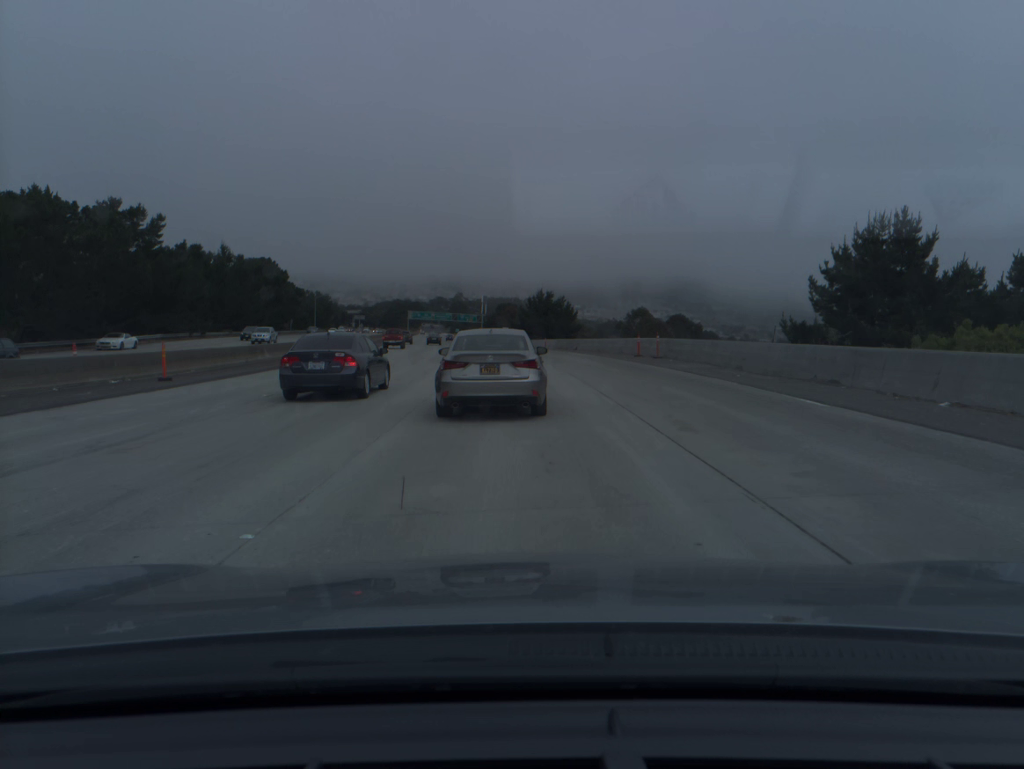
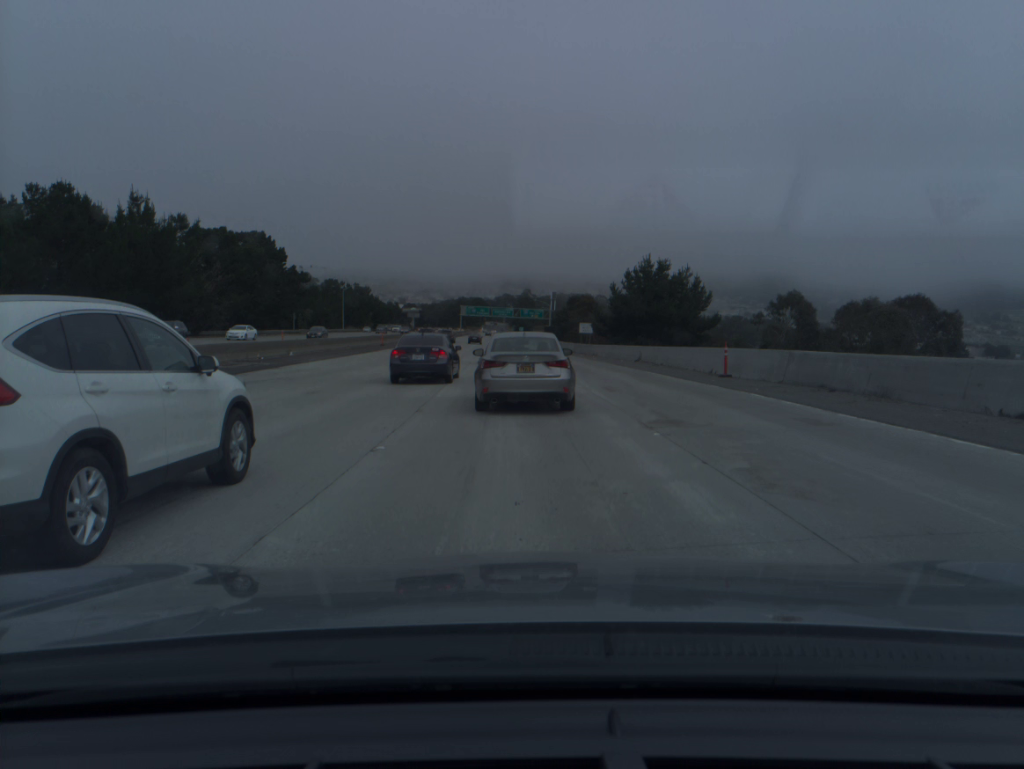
(-2.2, +51.7) m; -5°
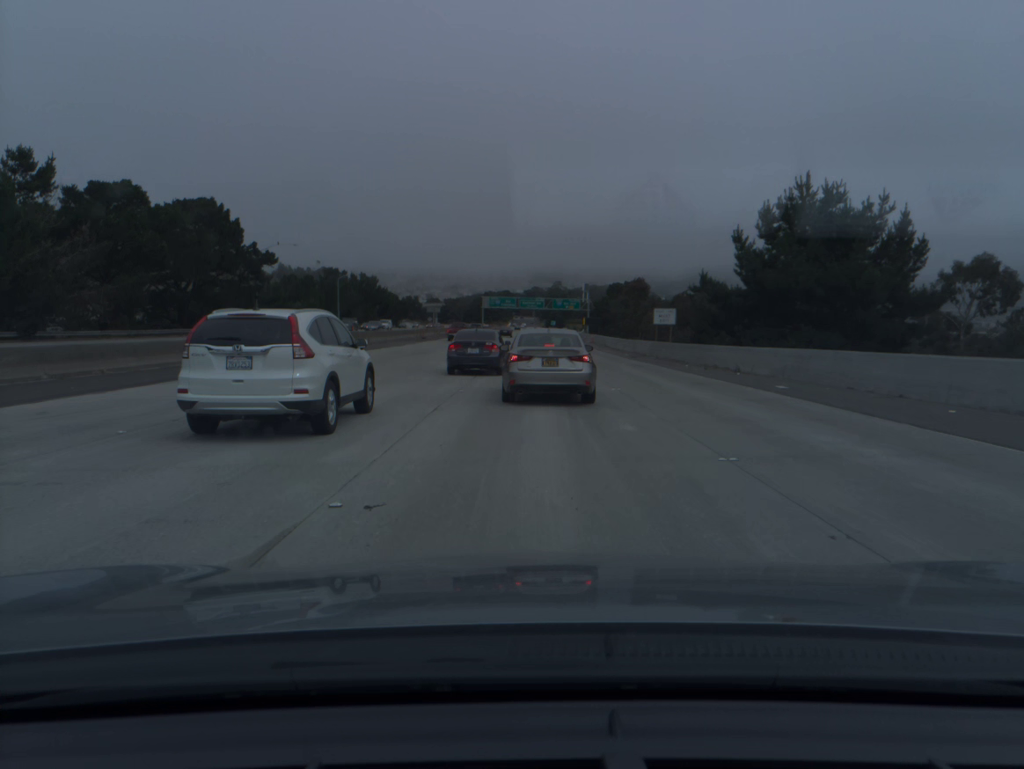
(-0.9, +34.4) m; -2°
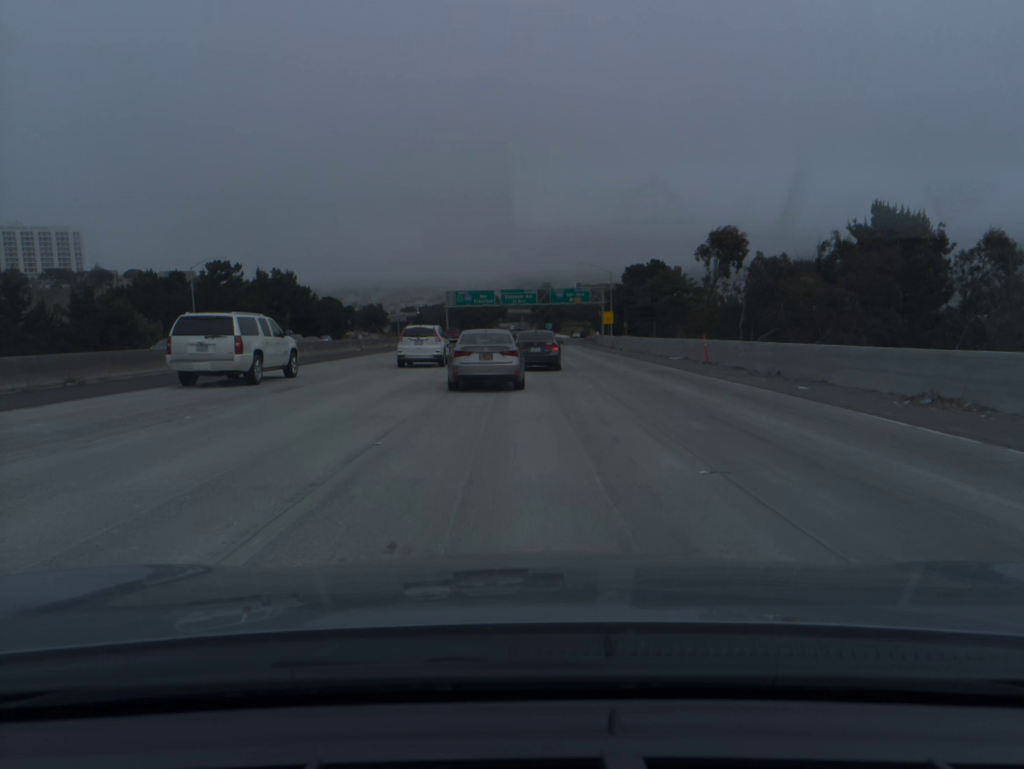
(+0.8, +65.4) m; +1°
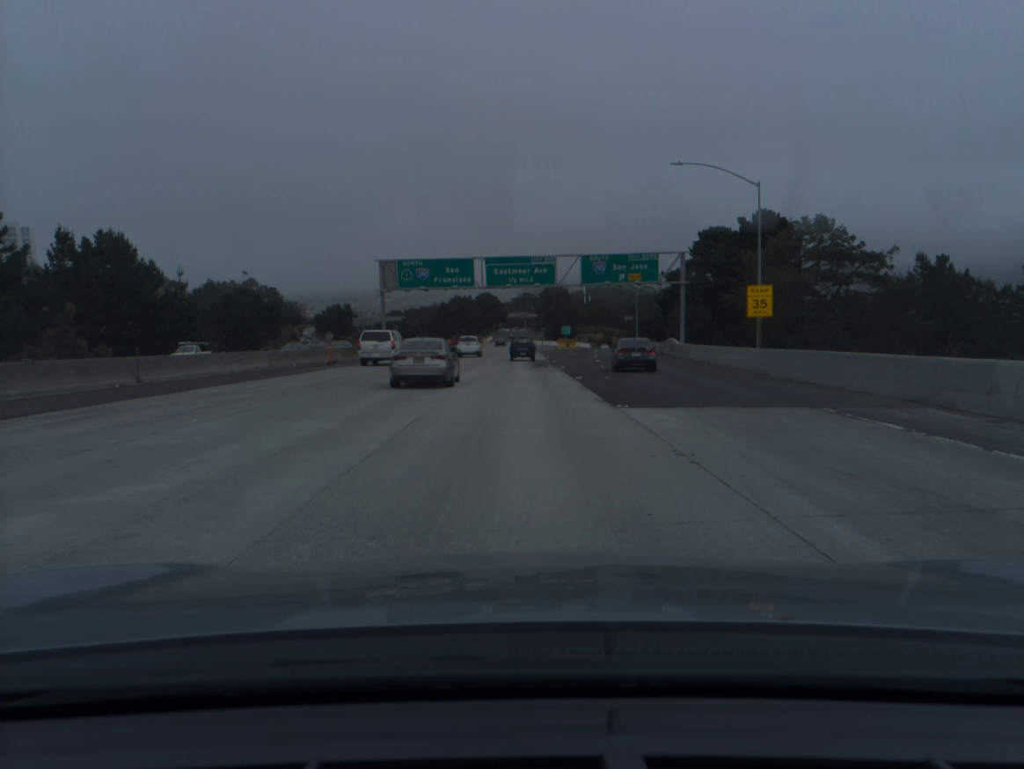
(-0.3, +64.3) m; 0°
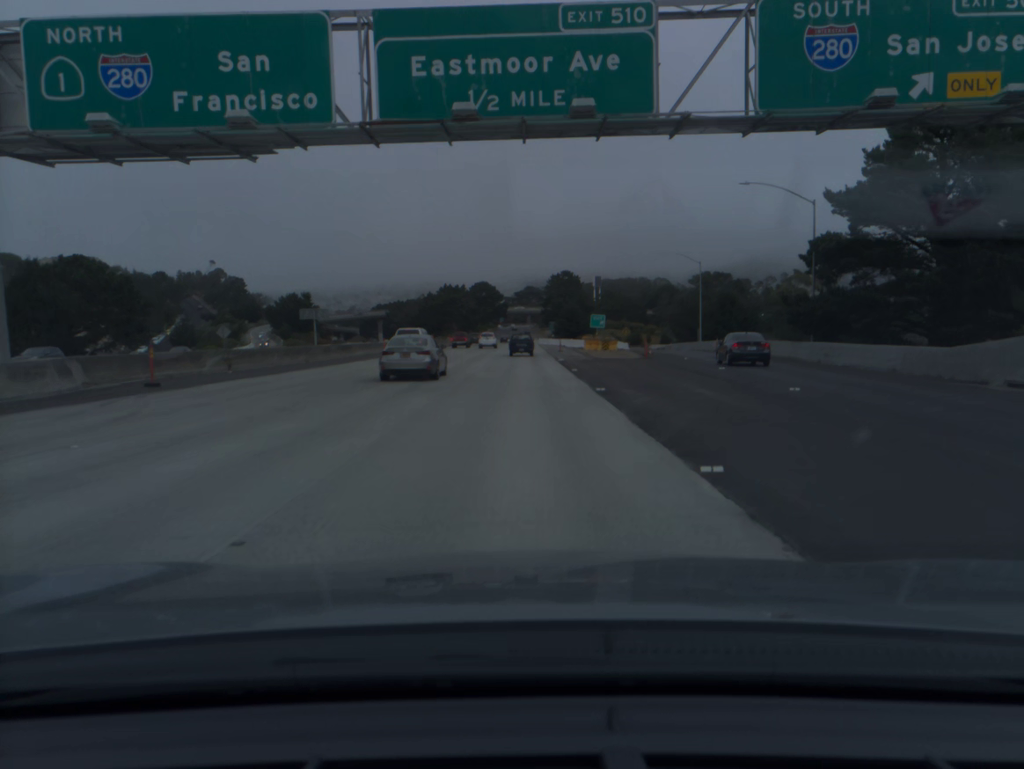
(0.0, +51.5) m; 0°
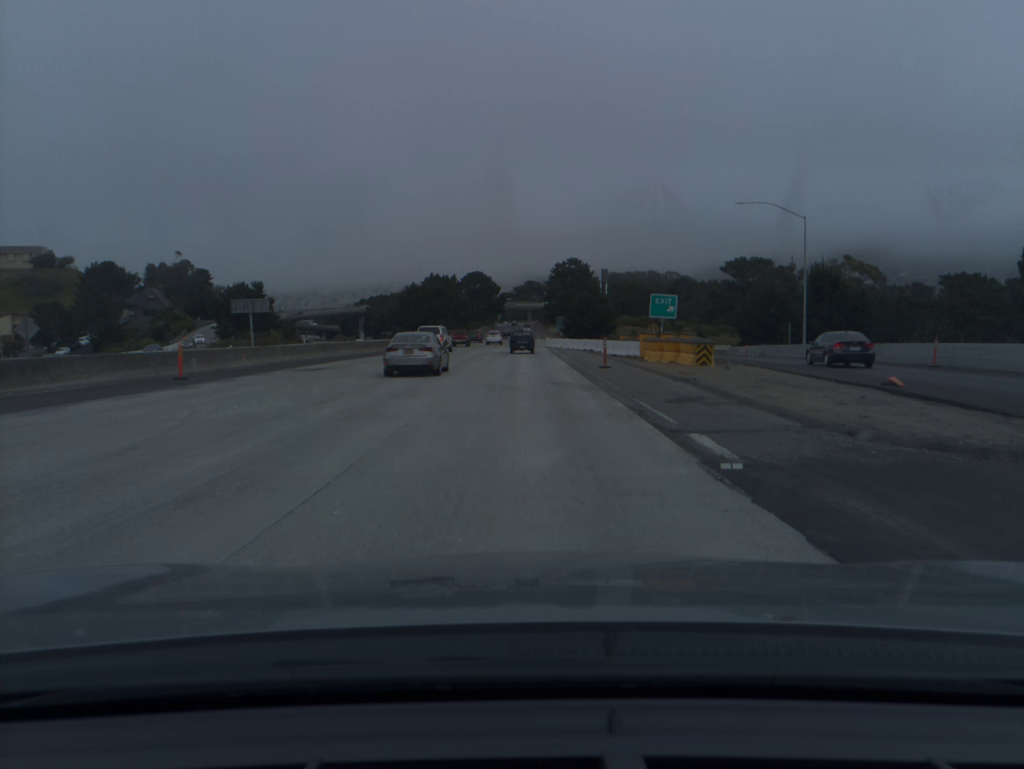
(0.0, +35.5) m; 0°
